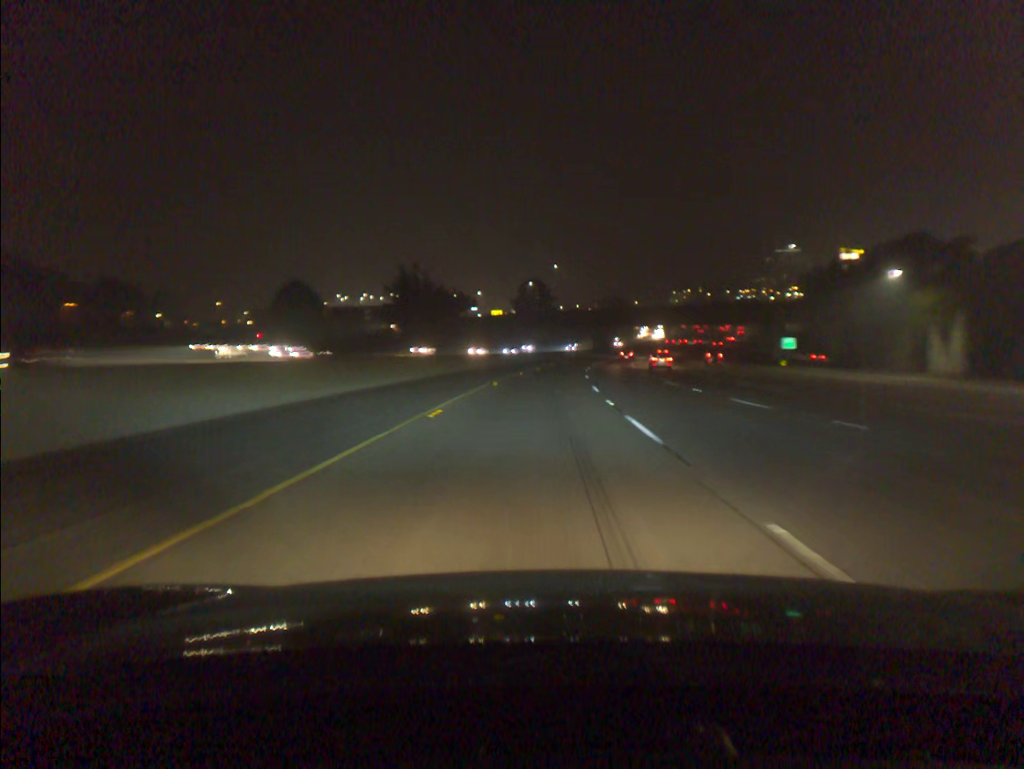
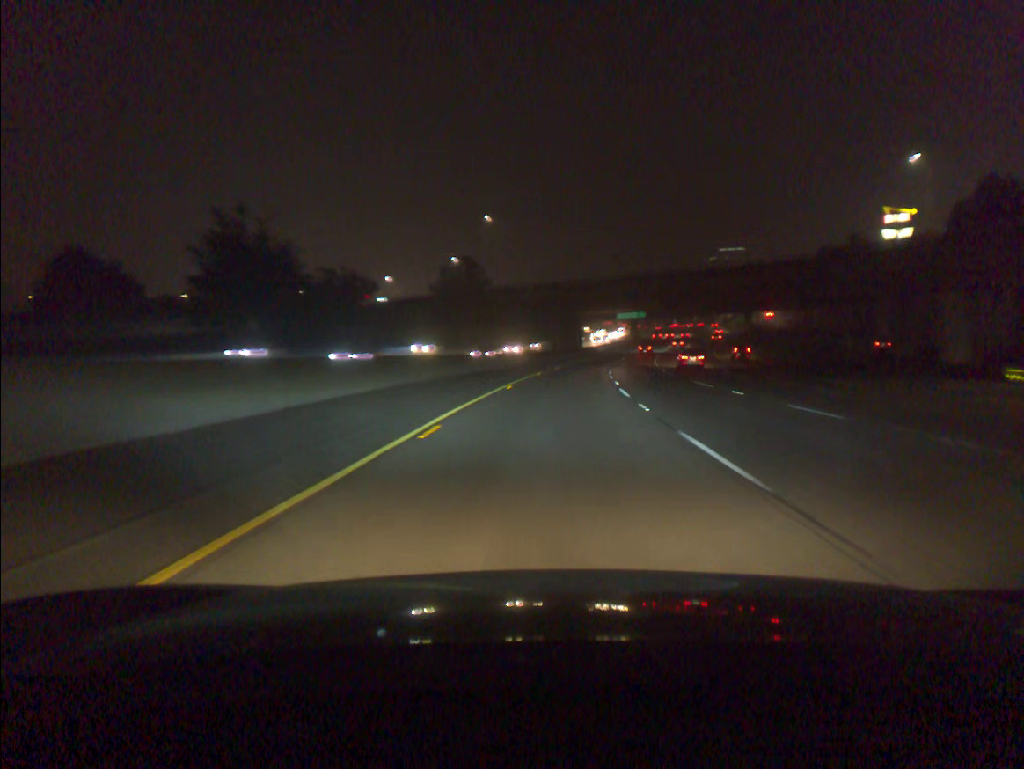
(+1.8, +62.3) m; +4°
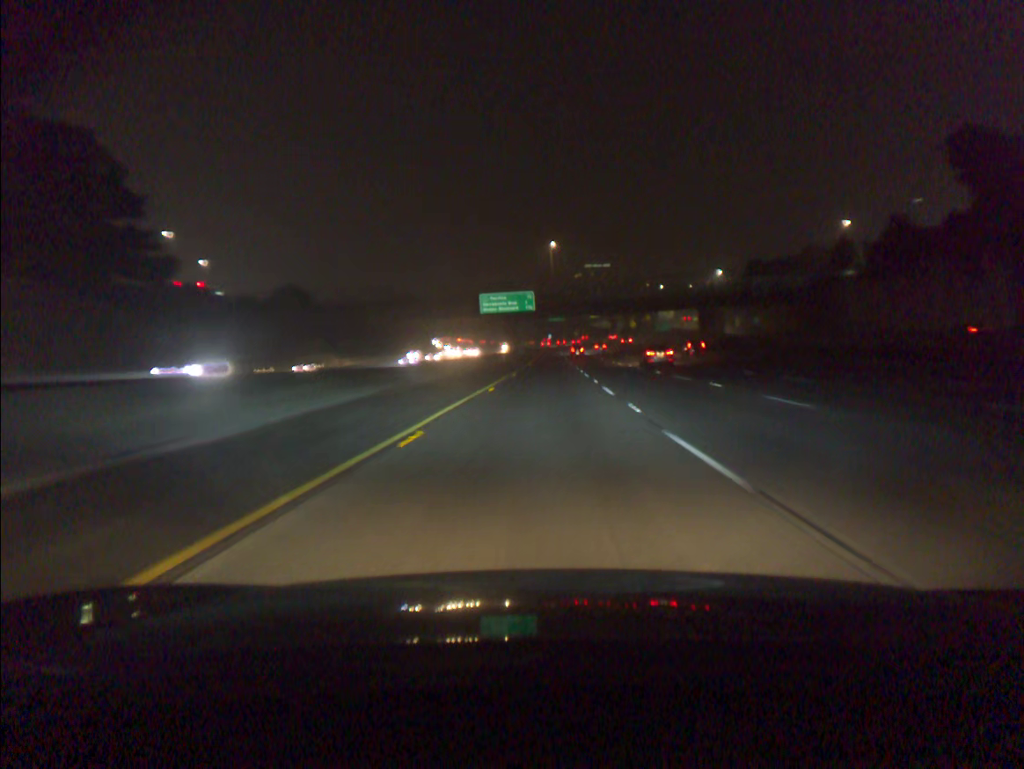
(+9.7, +102.4) m; +10°
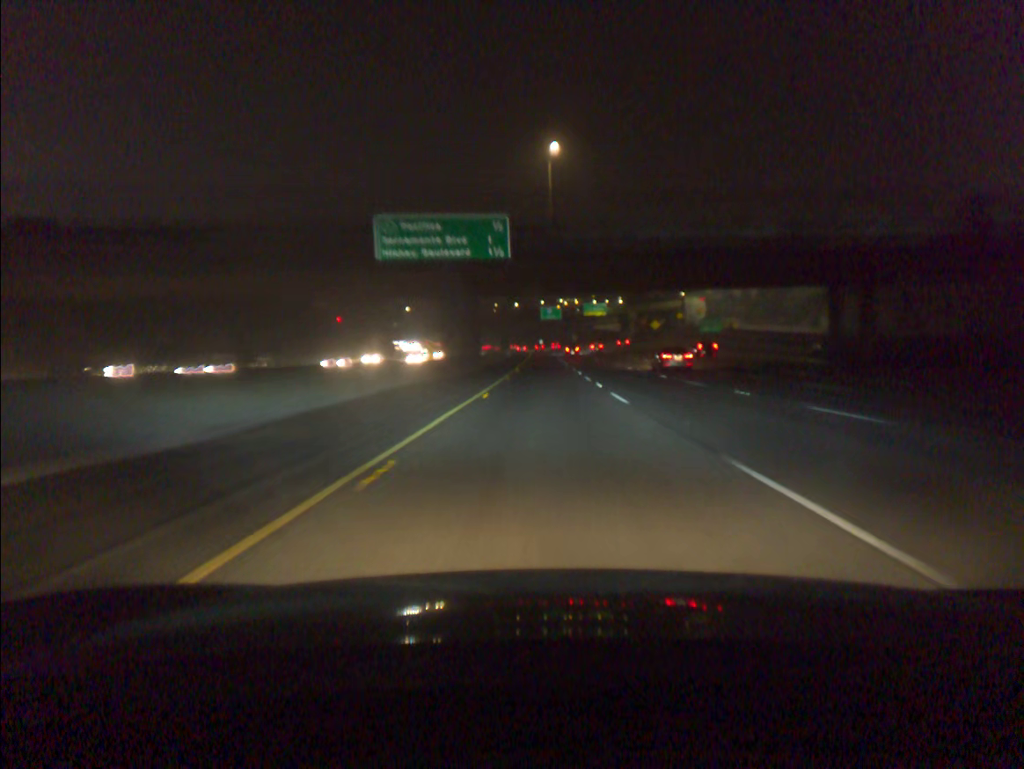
(+0.6, +61.6) m; +1°
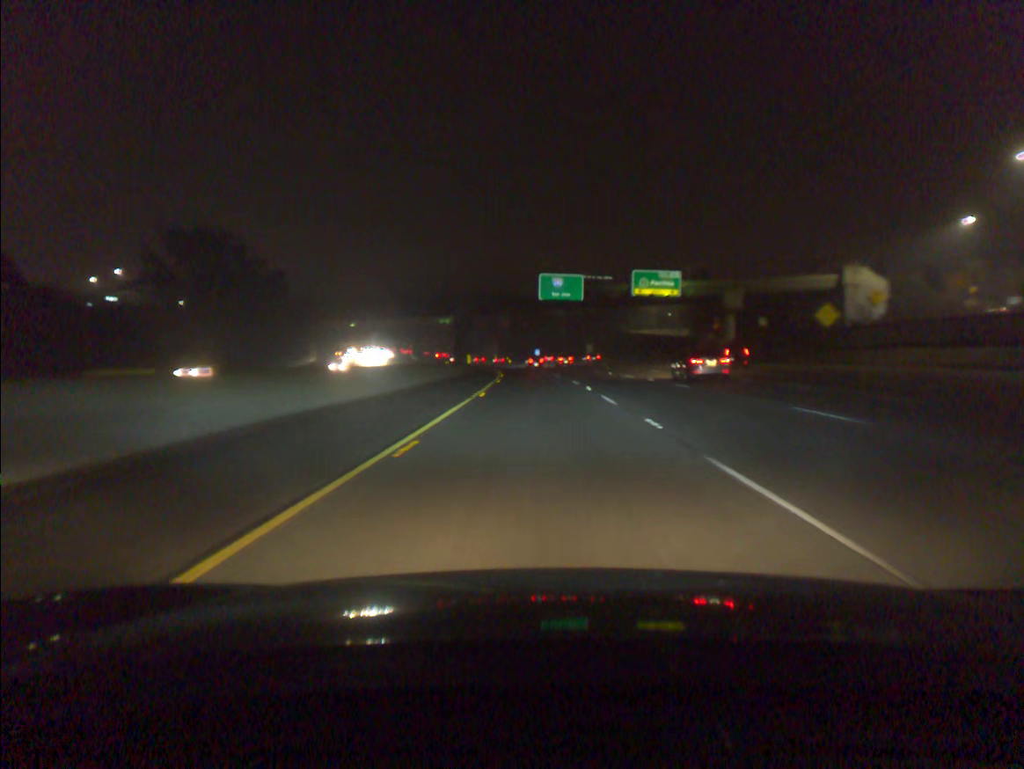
(+0.3, +102.1) m; 0°
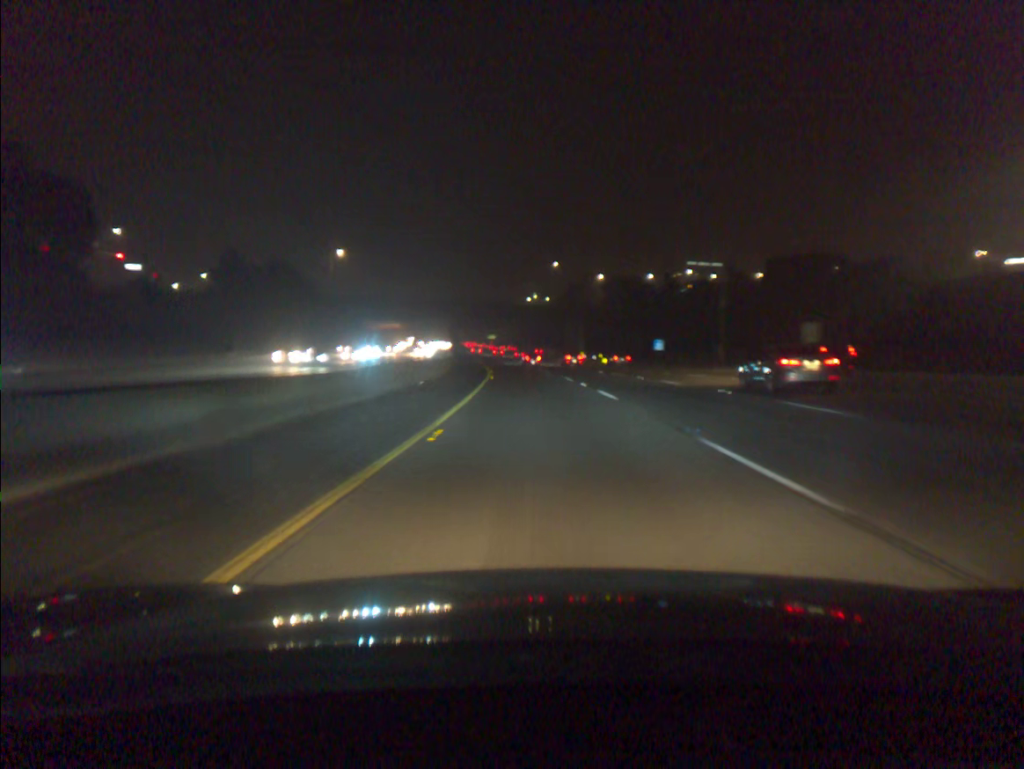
(-4.8, +100.5) m; -6°
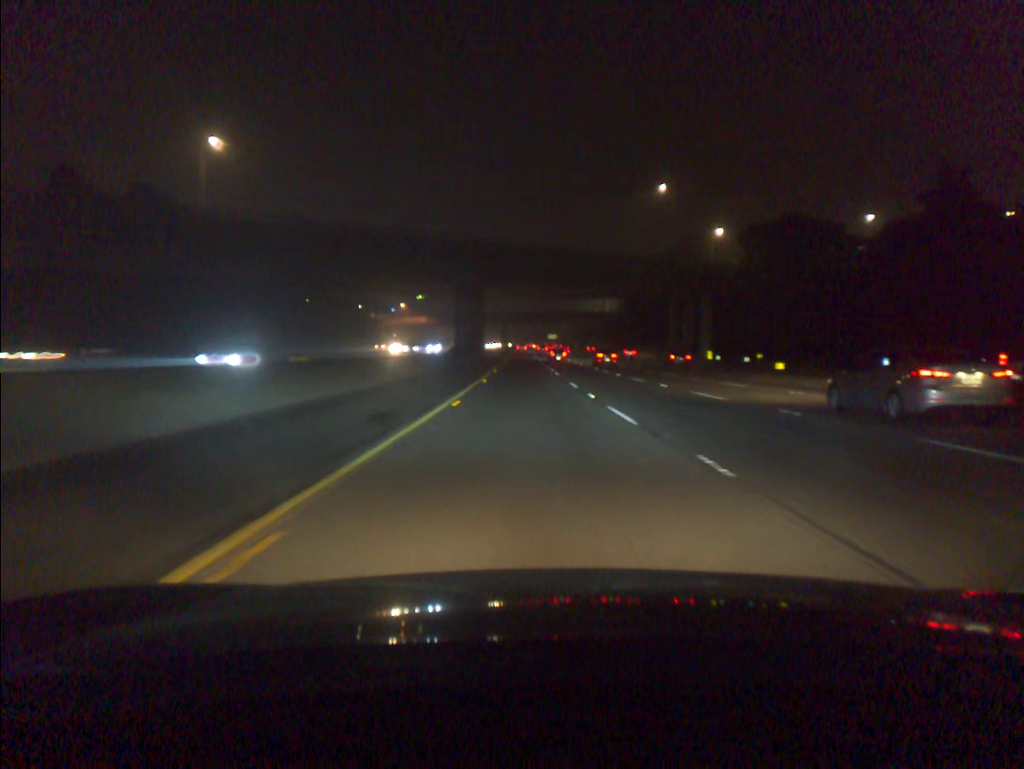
(-3.8, +79.8) m; -5°
